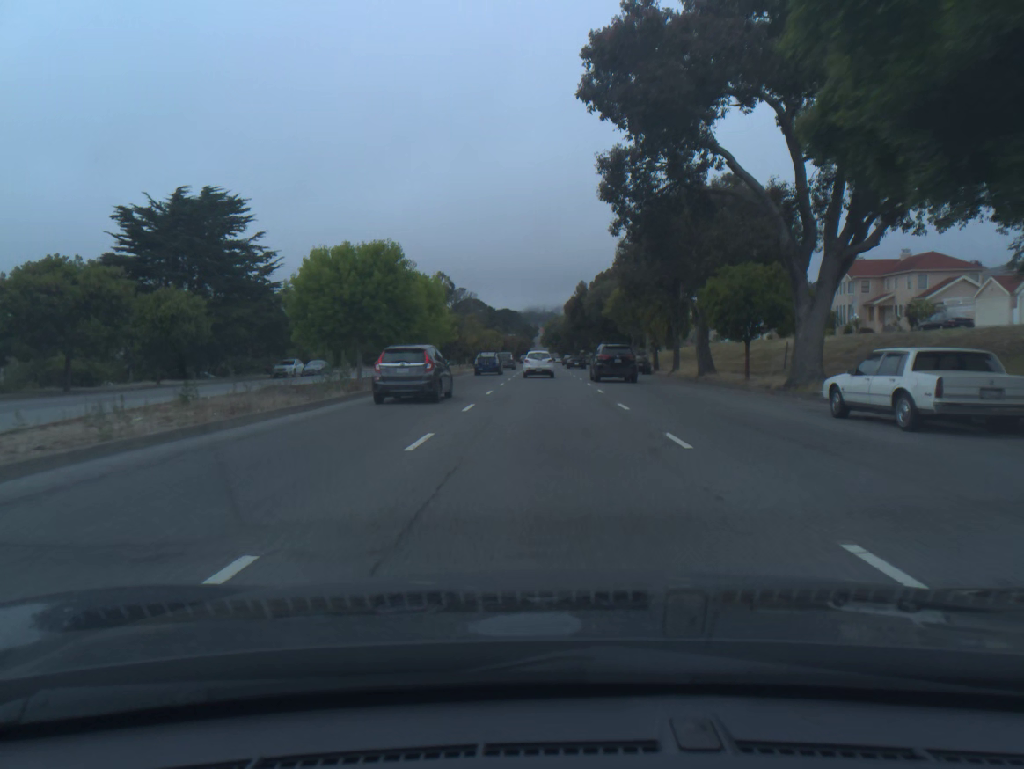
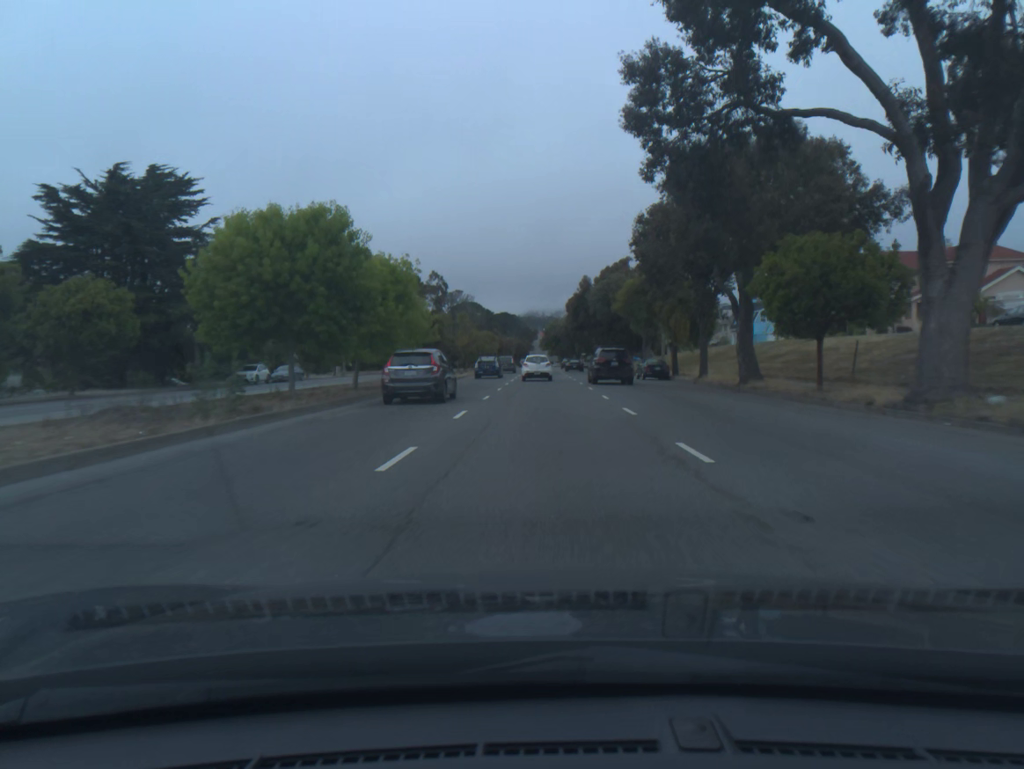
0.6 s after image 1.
(0.0, +8.7) m; 0°
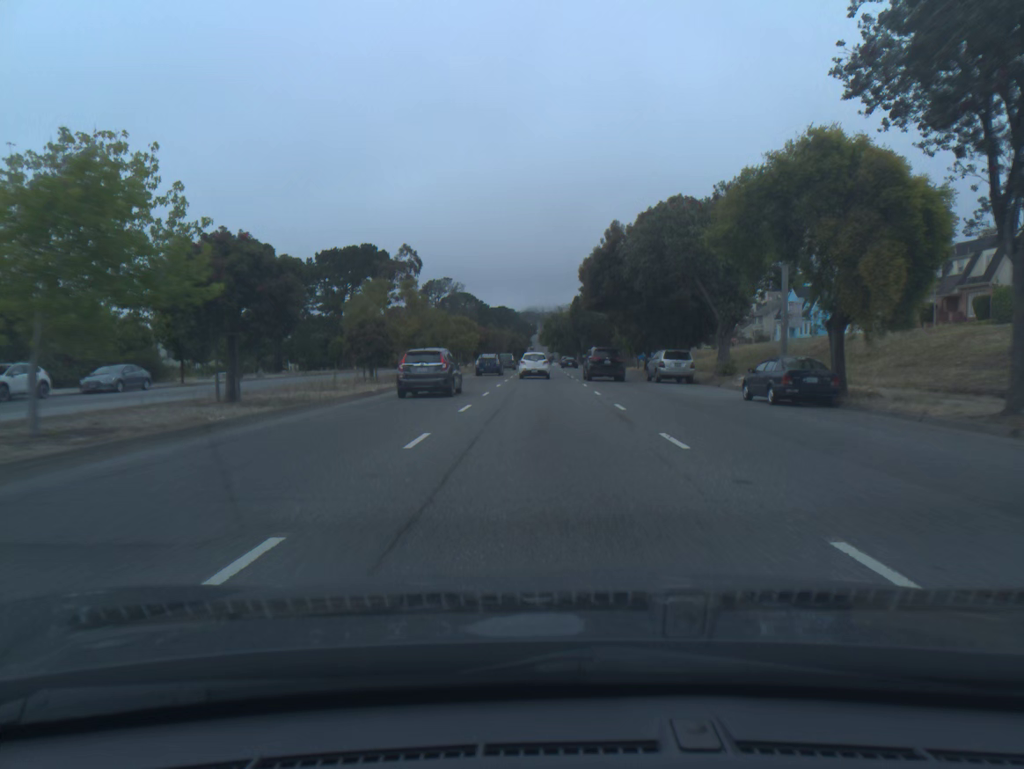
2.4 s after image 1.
(0.0, +27.3) m; 0°
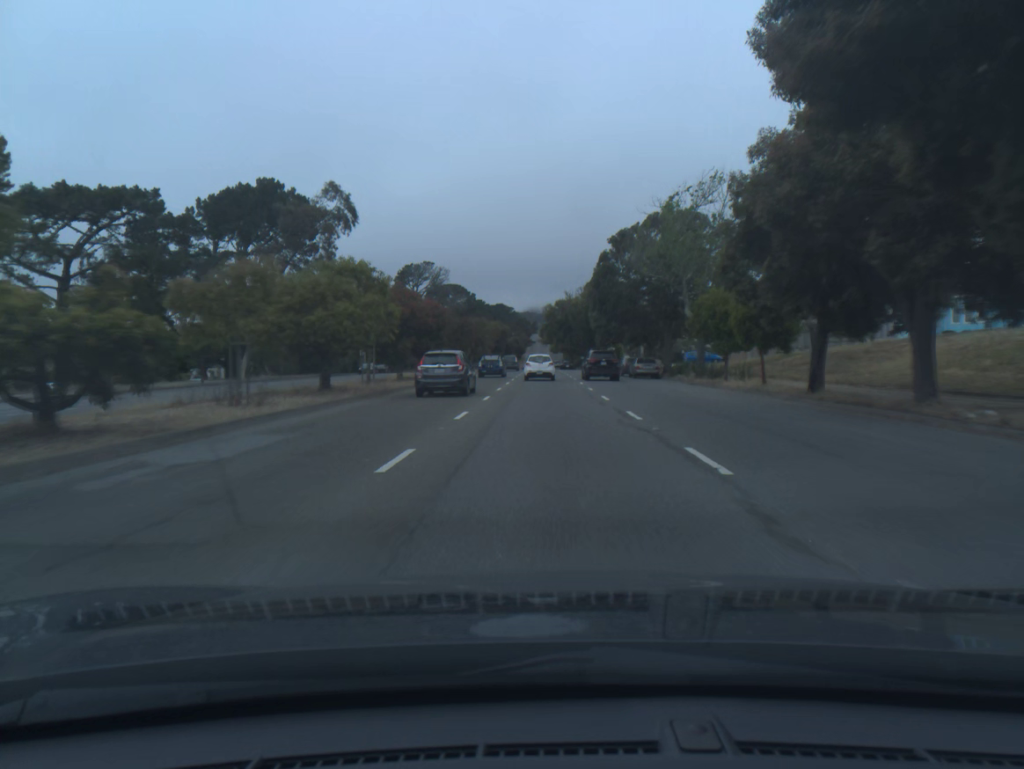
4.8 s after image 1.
(0.0, +38.0) m; 0°
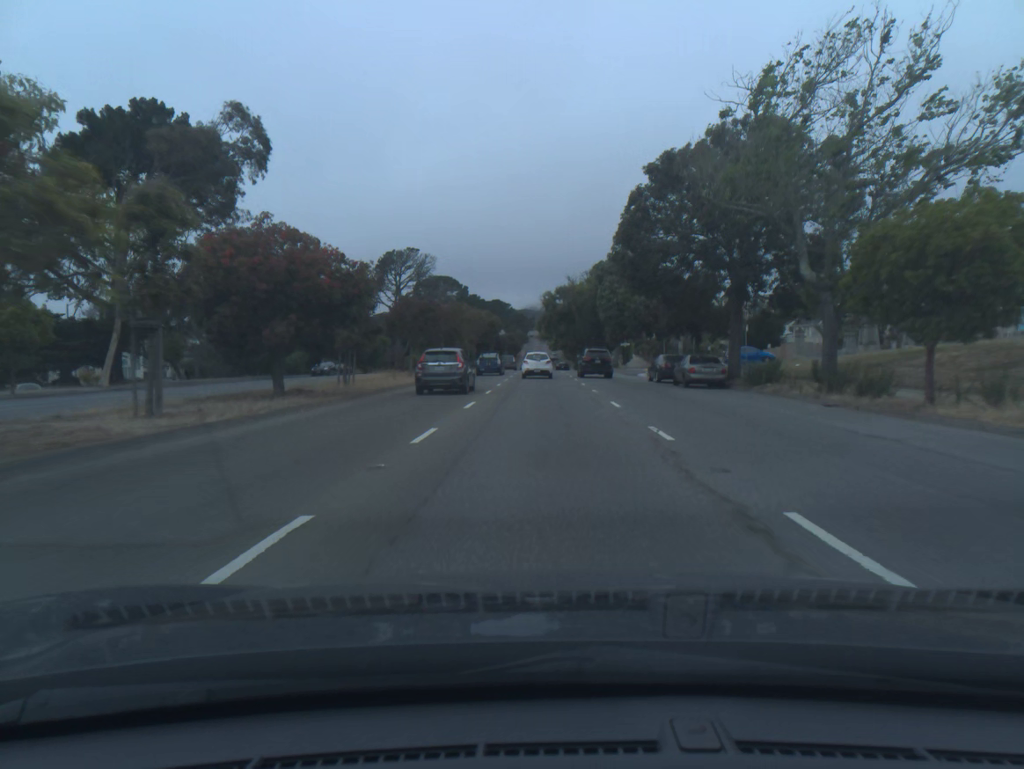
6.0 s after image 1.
(0.0, +19.3) m; 0°
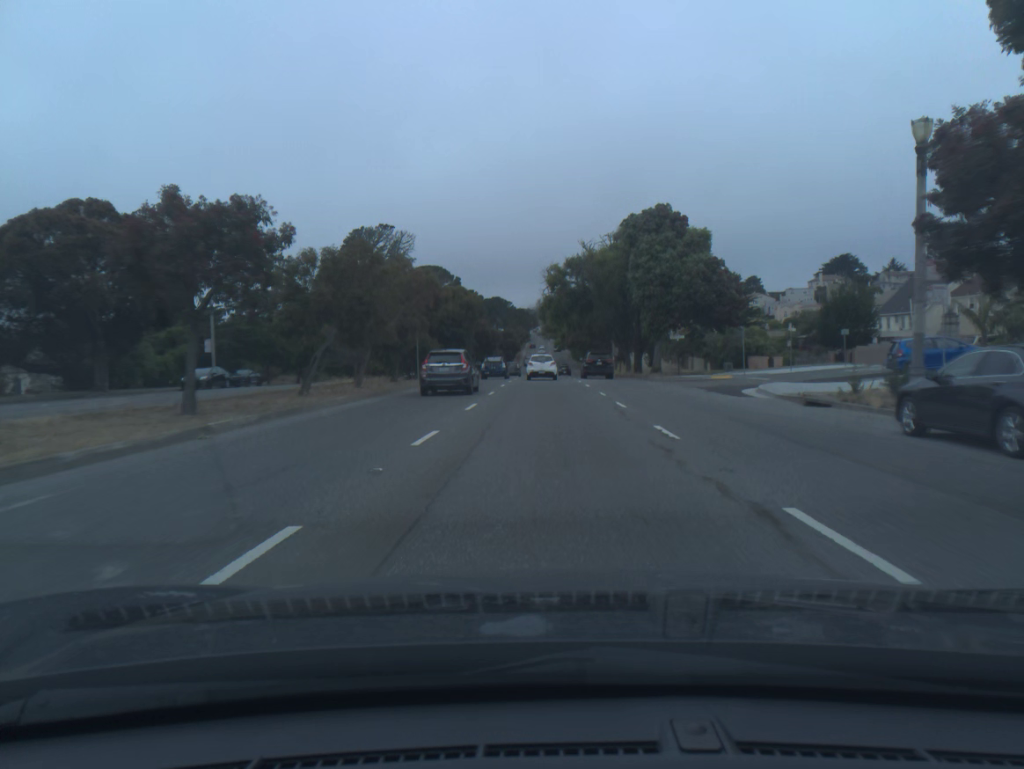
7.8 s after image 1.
(-0.1, +29.3) m; 0°
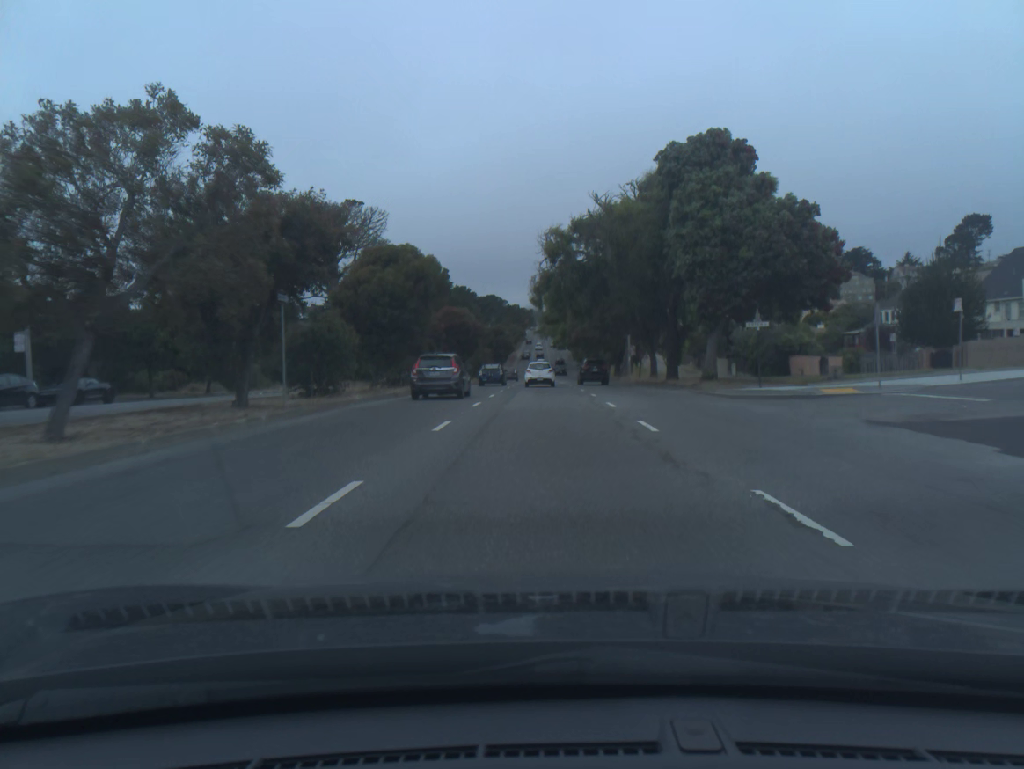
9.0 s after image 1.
(0.0, +19.9) m; 0°
